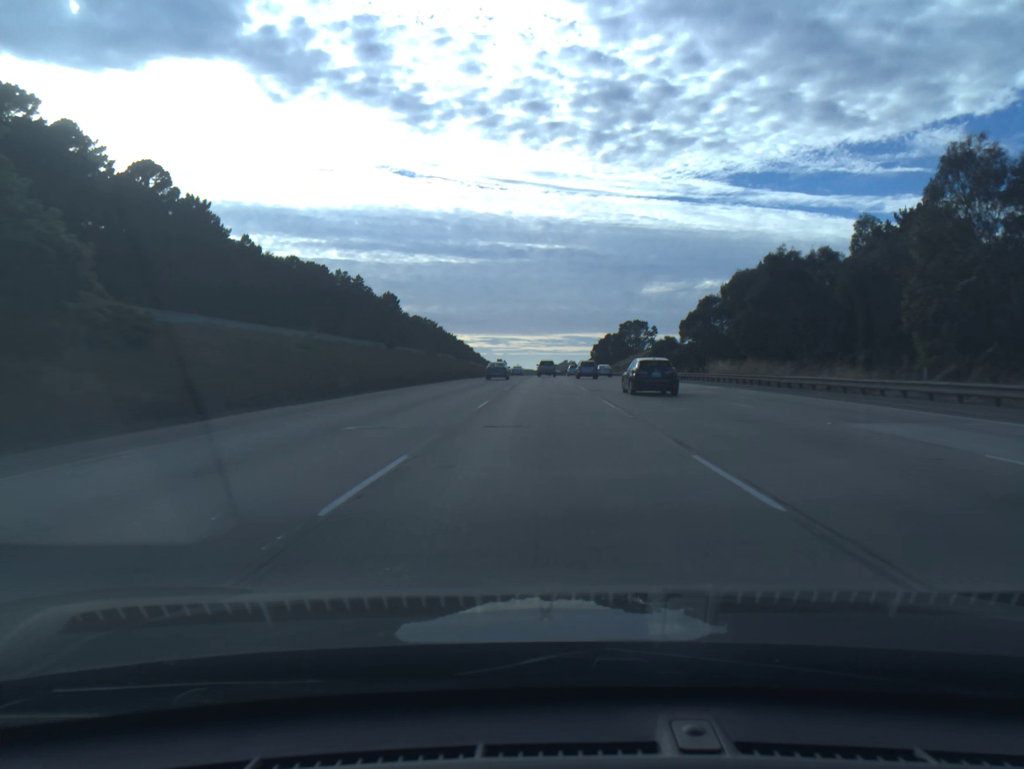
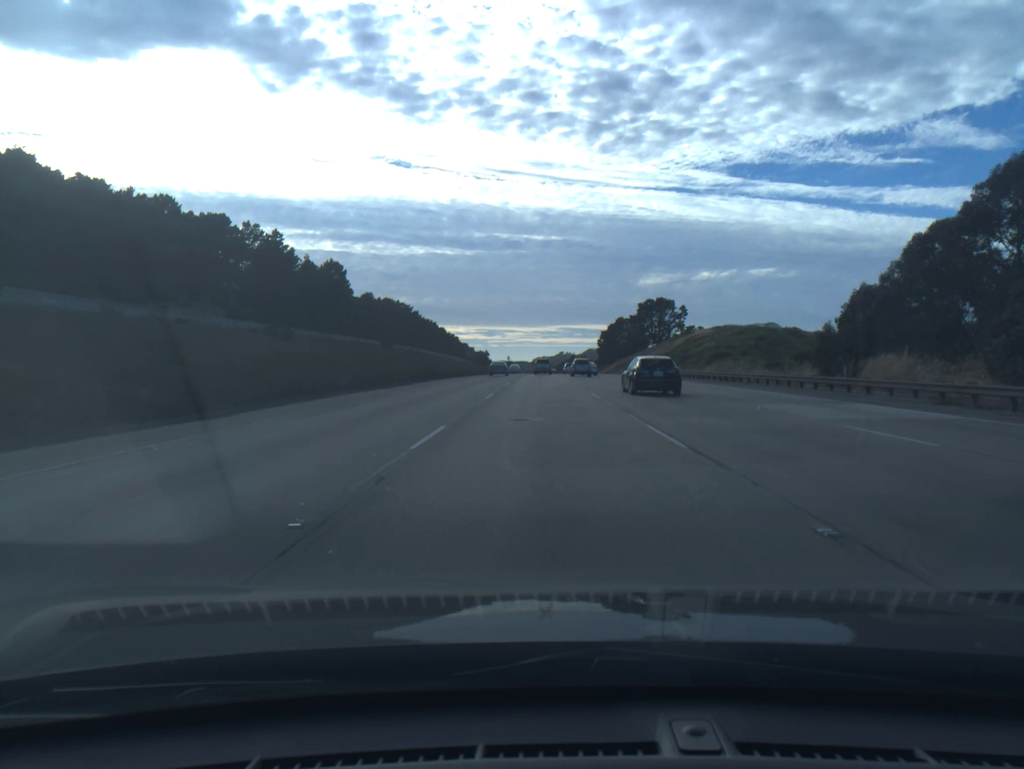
(+0.1, +68.4) m; 0°
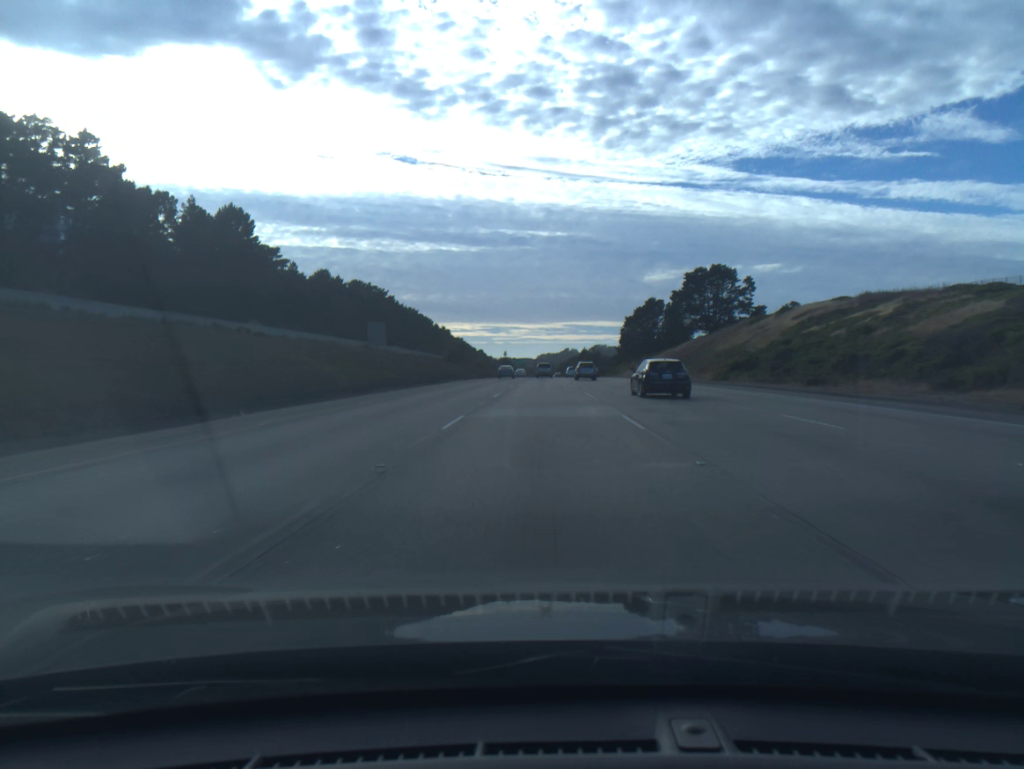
(0.0, +69.5) m; 0°
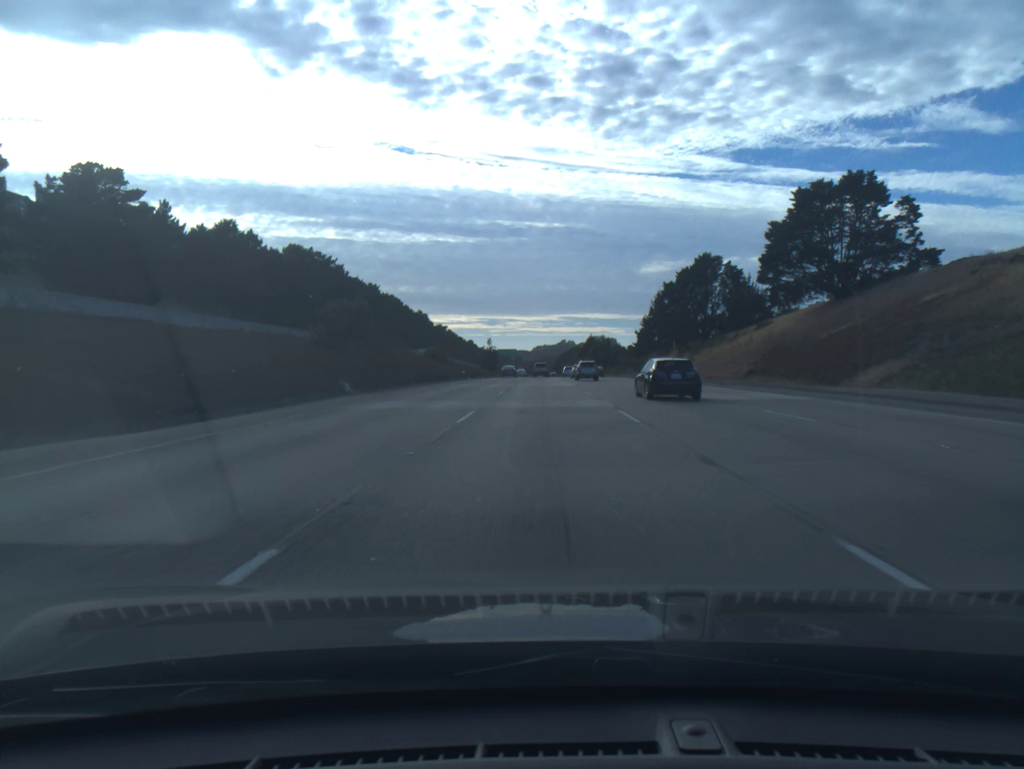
(0.0, +71.4) m; 0°
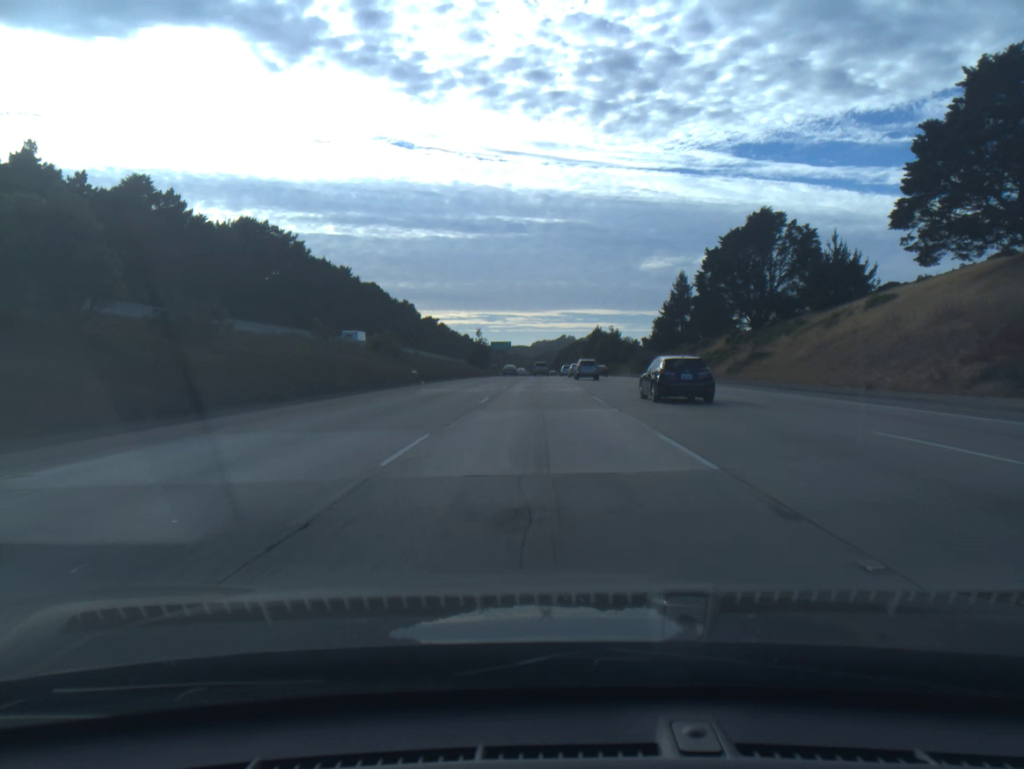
(0.0, +36.5) m; 0°
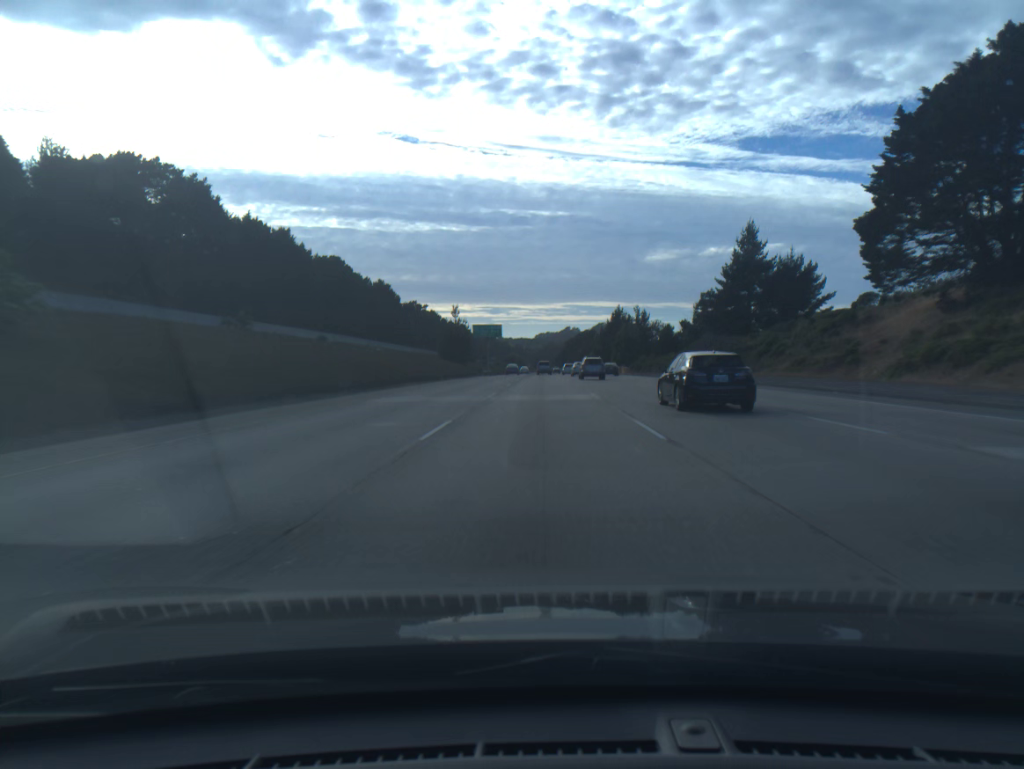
(-0.1, +55.2) m; 0°
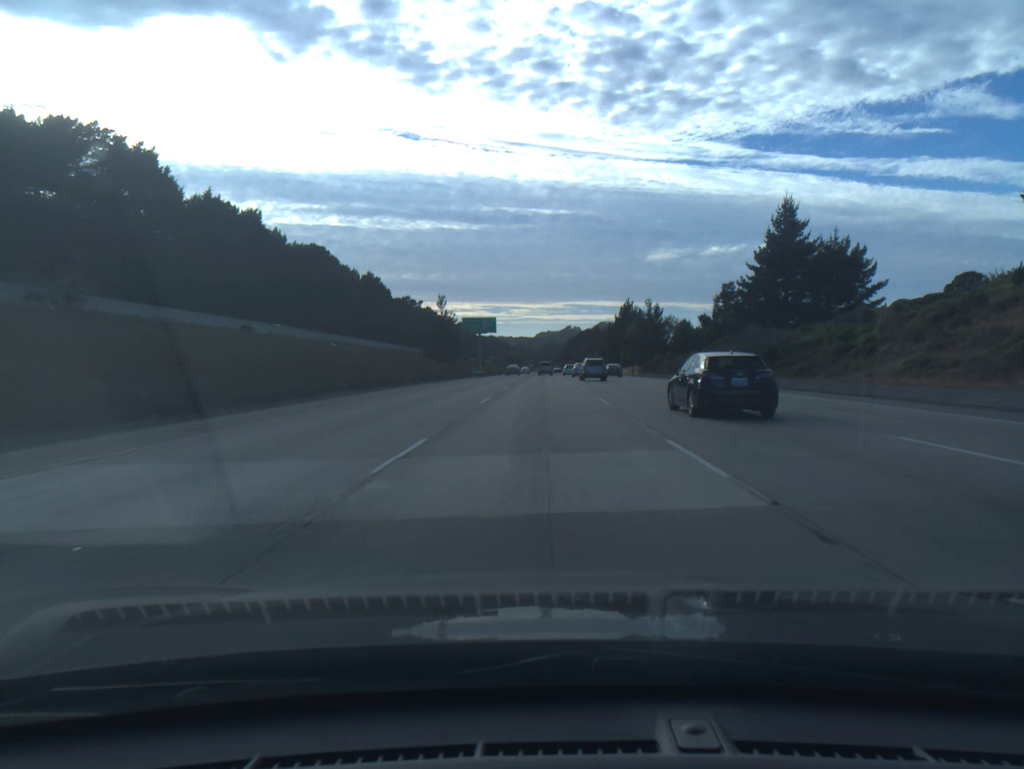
(0.0, +18.4) m; 0°
